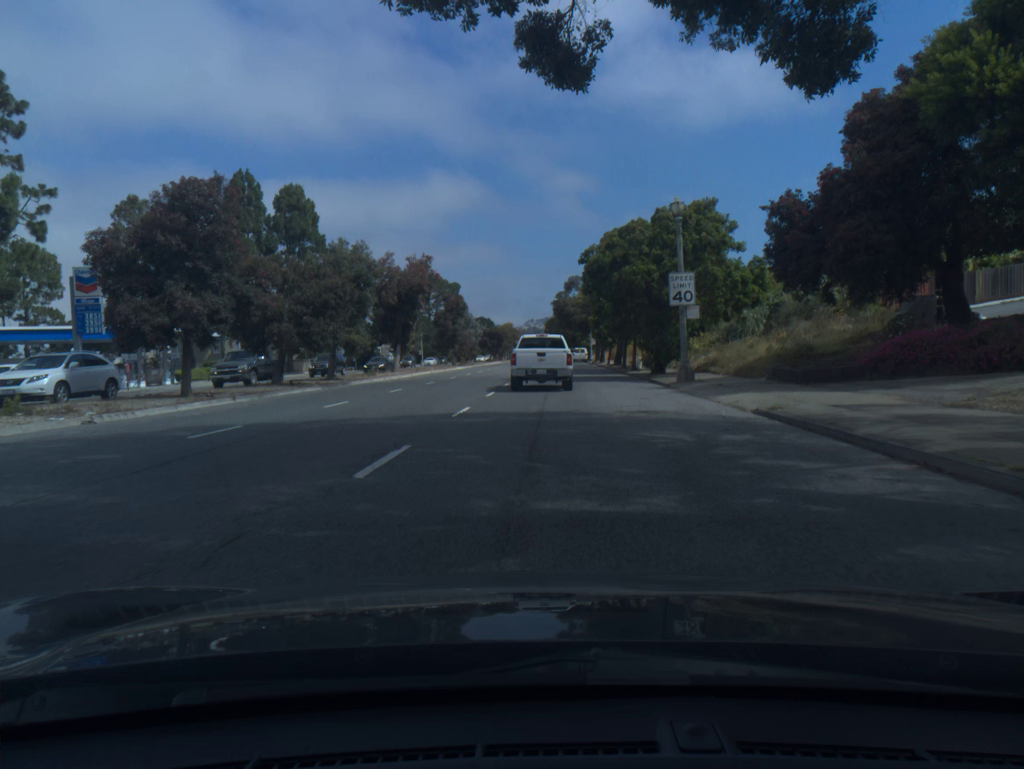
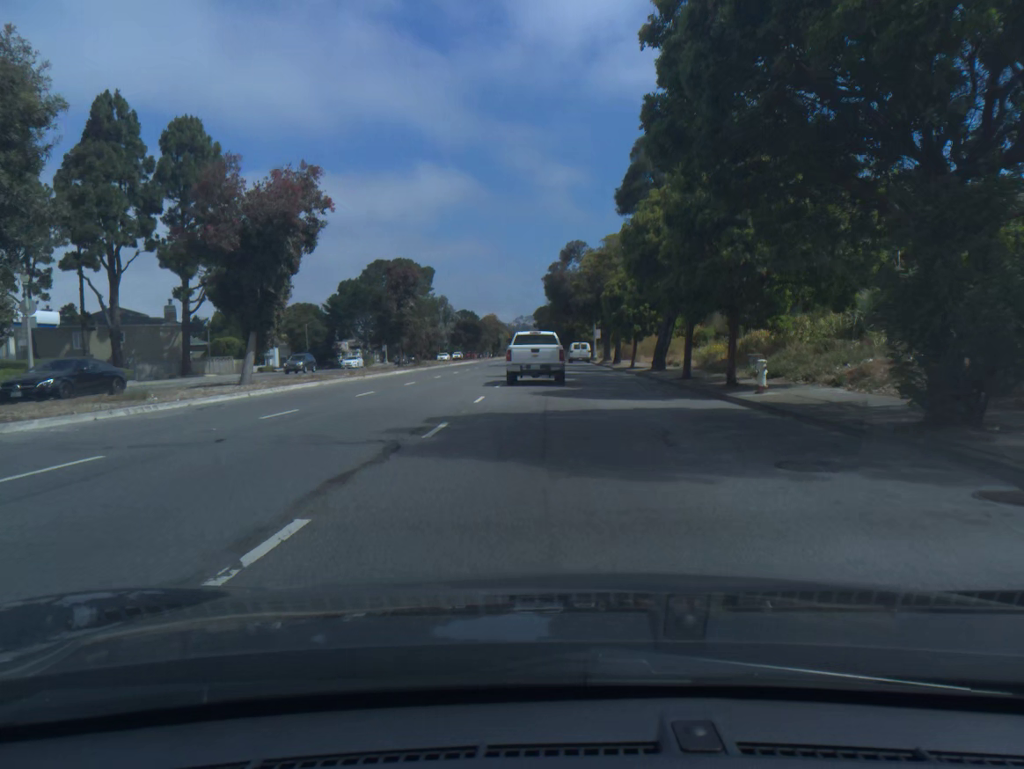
(+1.4, +26.2) m; +5°
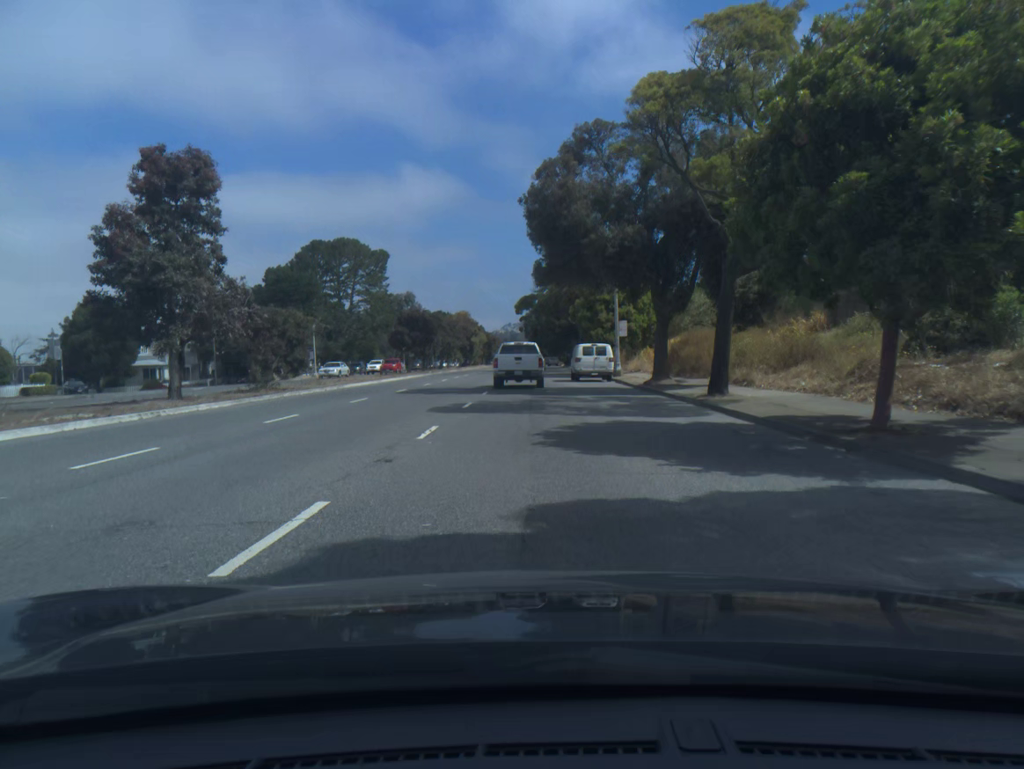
(+0.5, +35.1) m; +1°
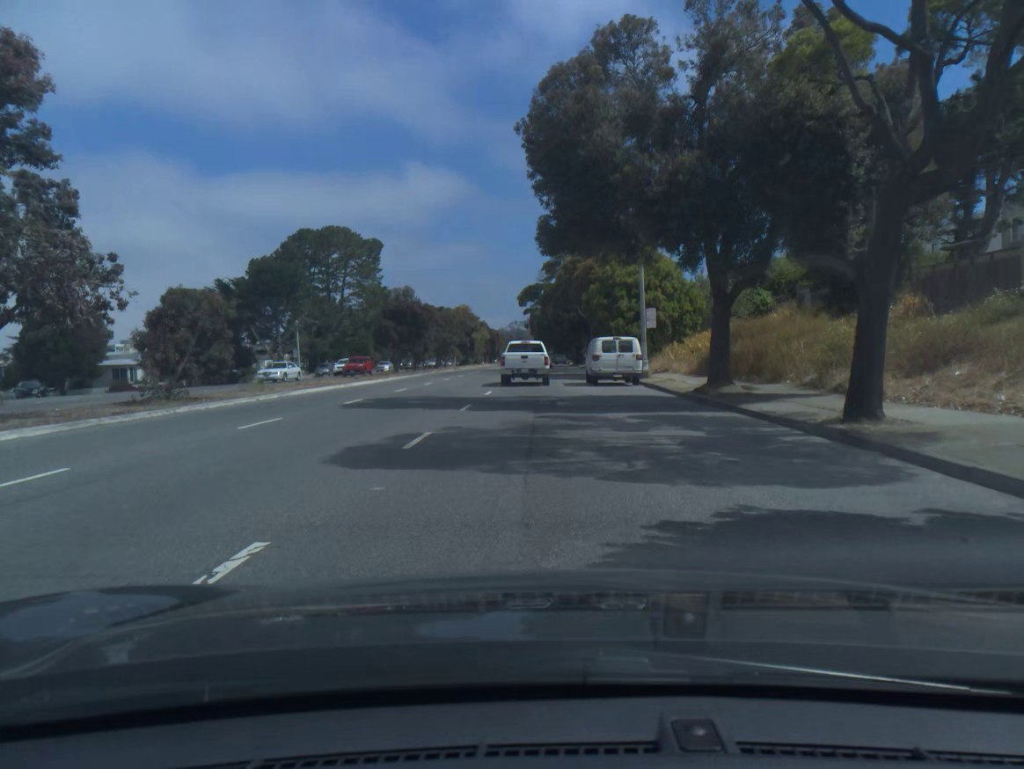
(0.0, +9.0) m; 0°
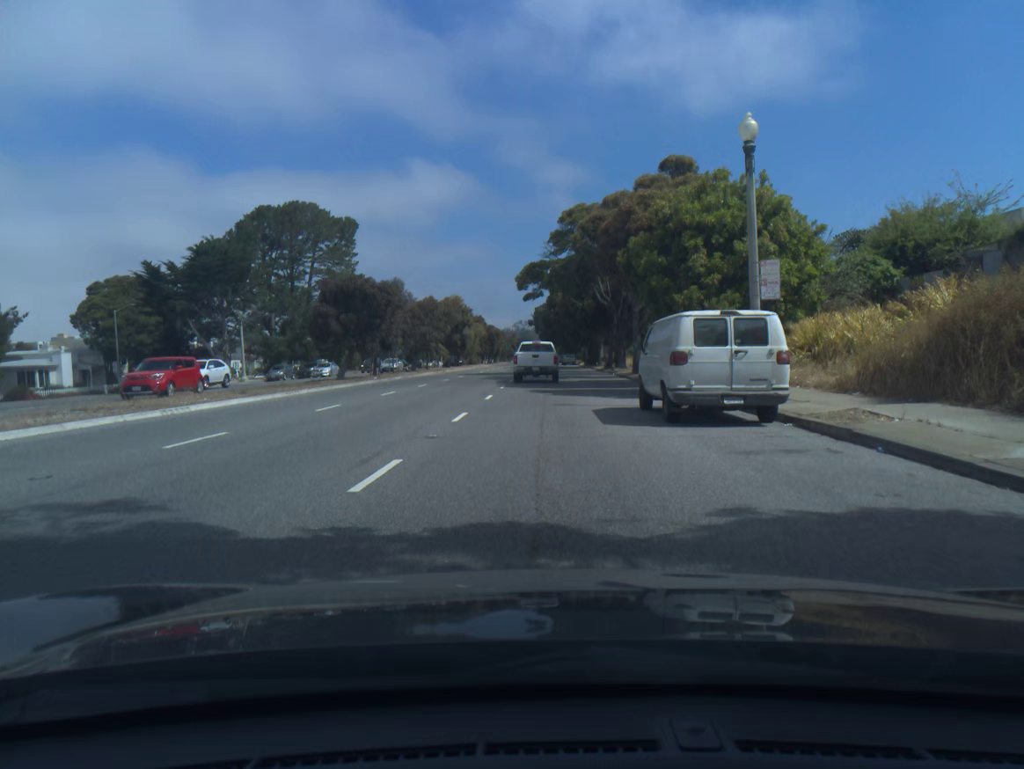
(-0.1, +18.1) m; 0°
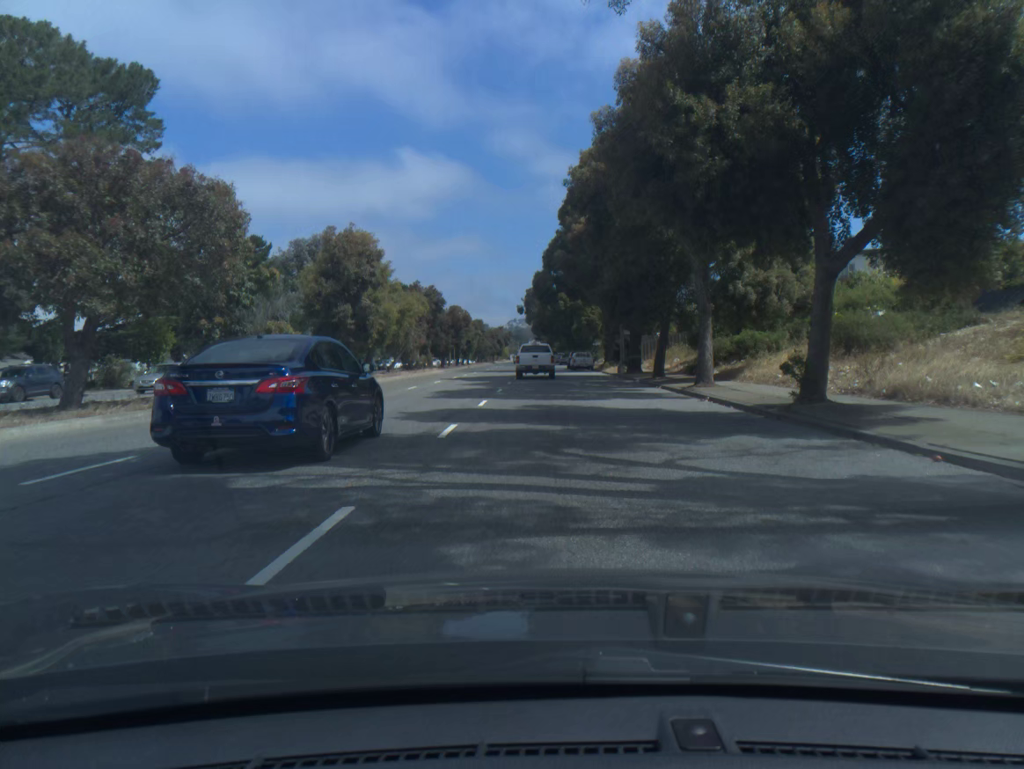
(+0.1, +47.3) m; +1°
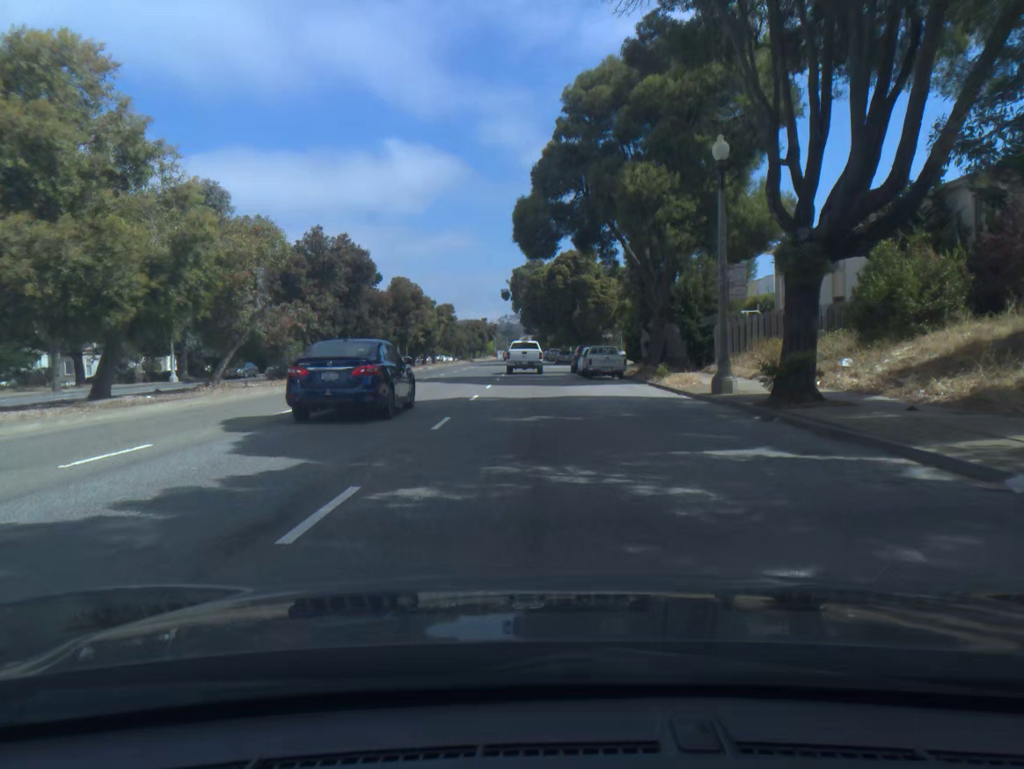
(+0.1, +28.6) m; +1°
